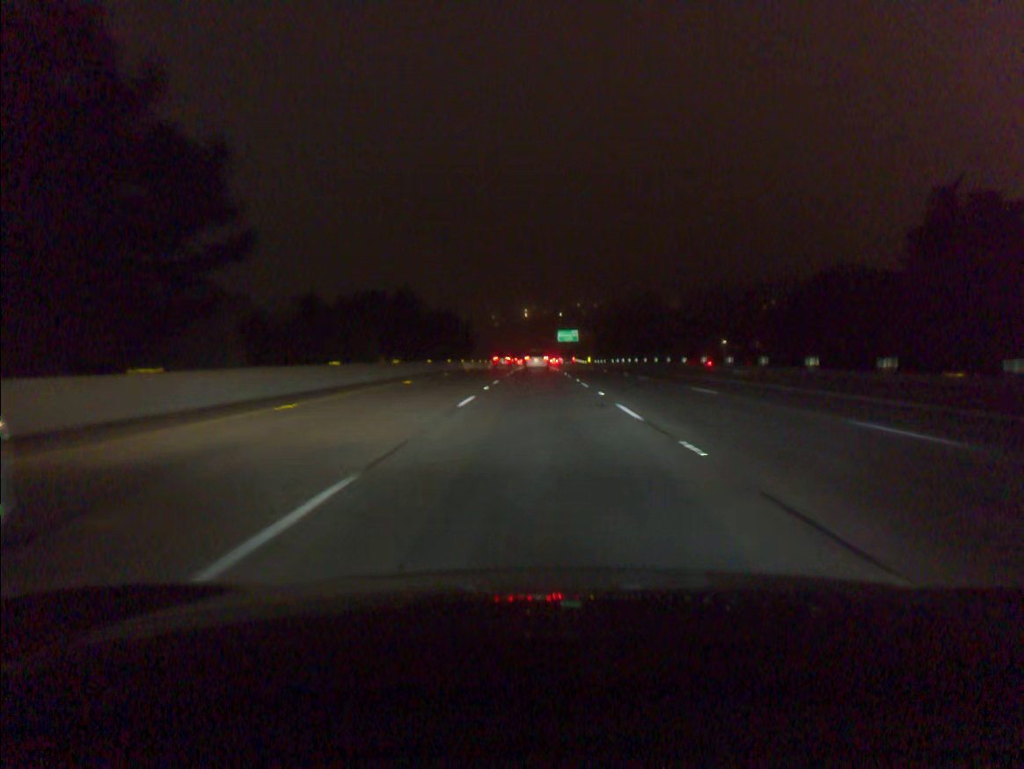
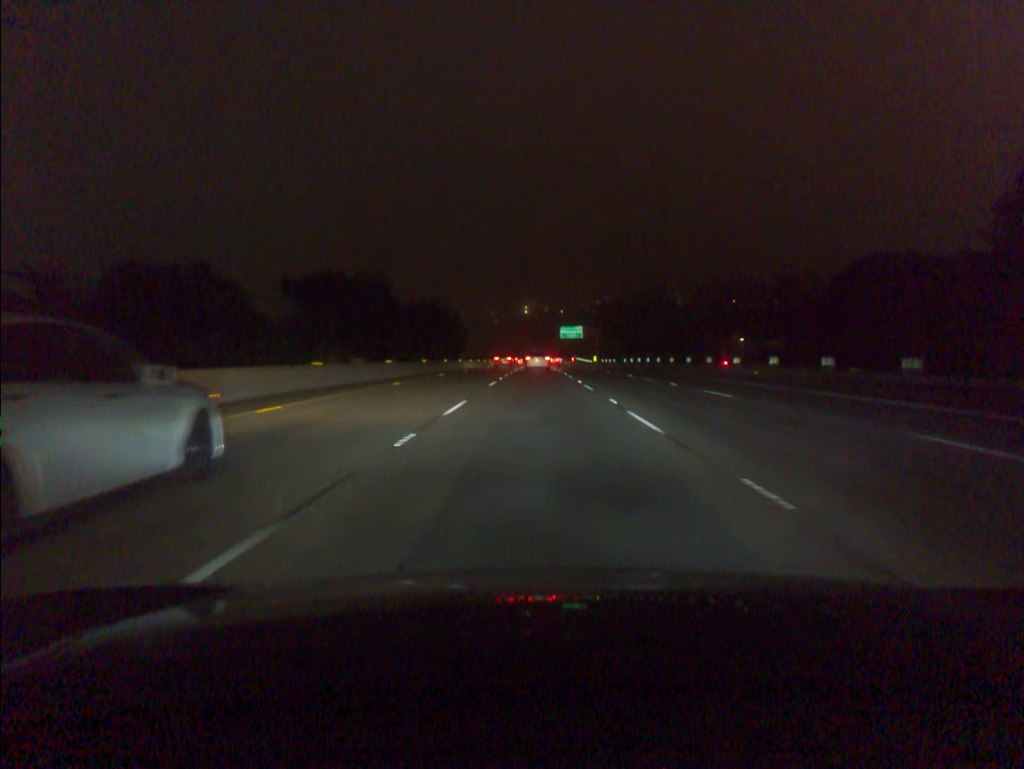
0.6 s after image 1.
(0.0, +17.0) m; 0°
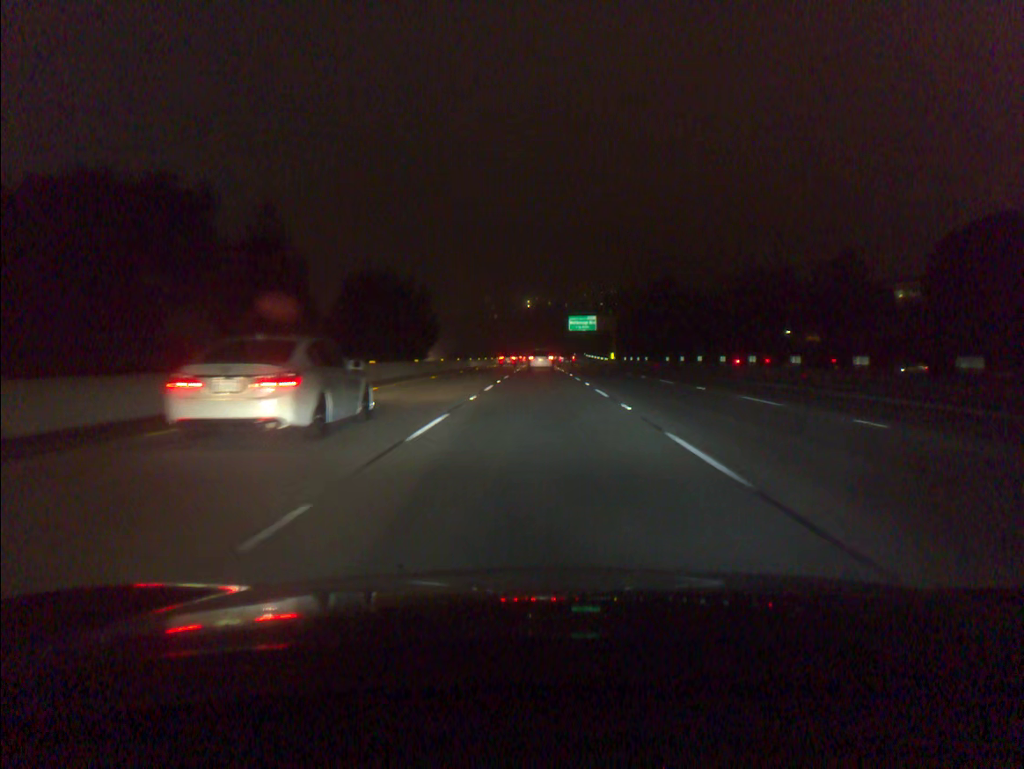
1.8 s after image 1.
(-0.1, +33.8) m; 0°
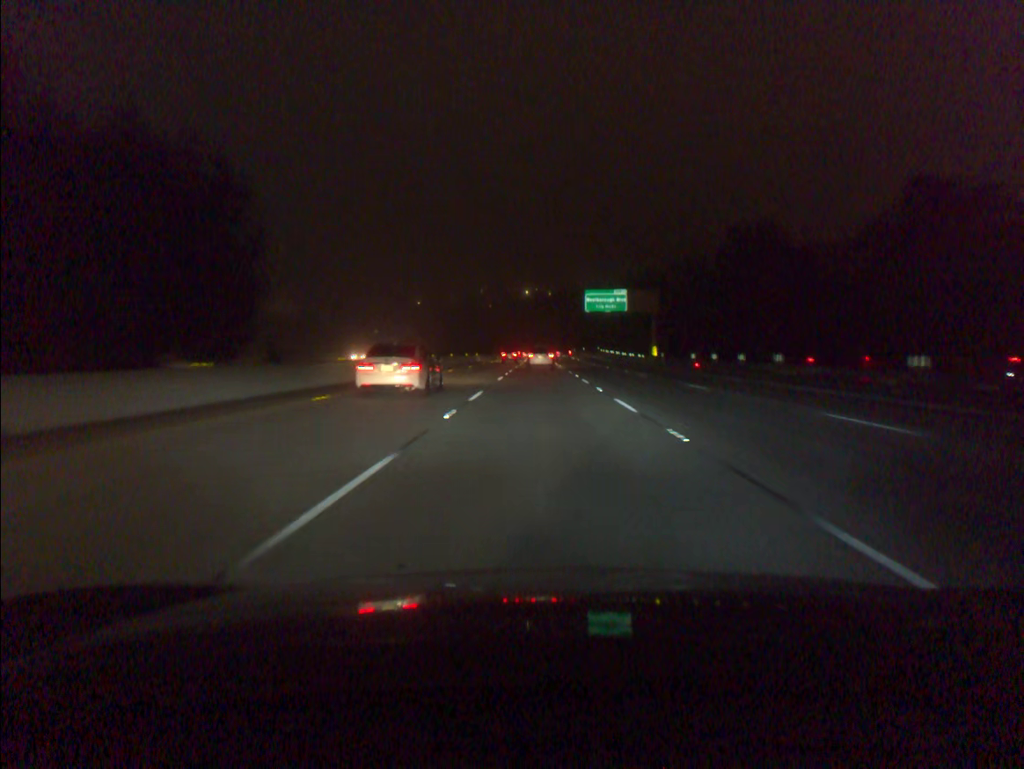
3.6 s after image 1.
(0.0, +50.2) m; 0°
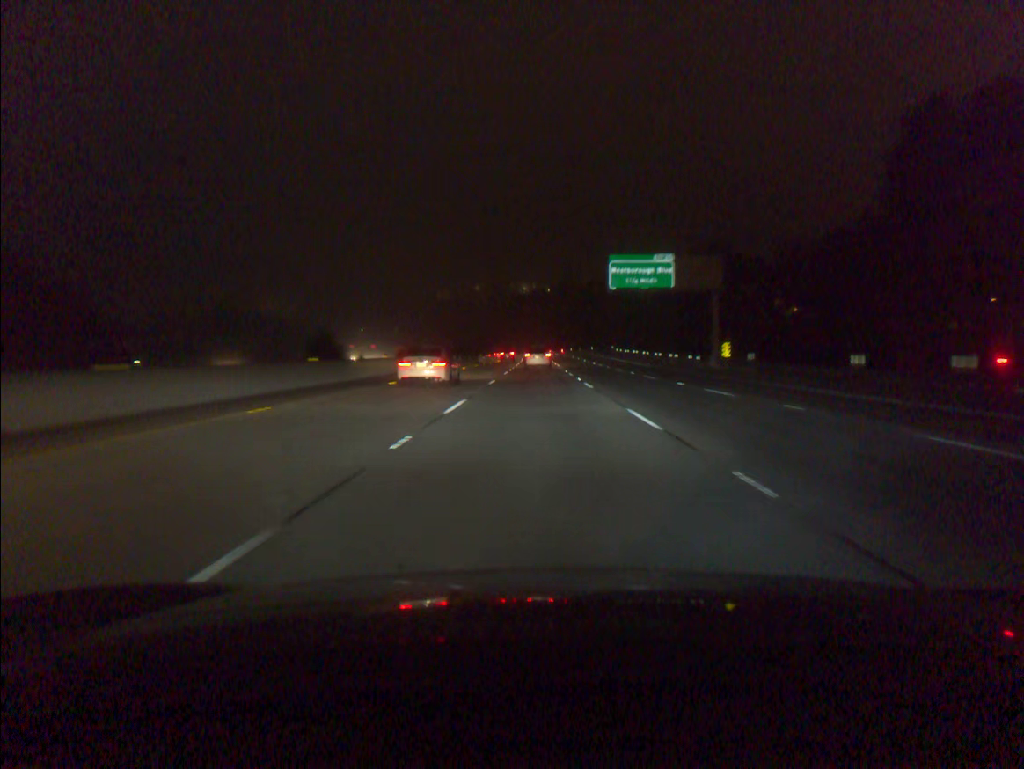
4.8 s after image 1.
(+0.1, +33.1) m; 0°
